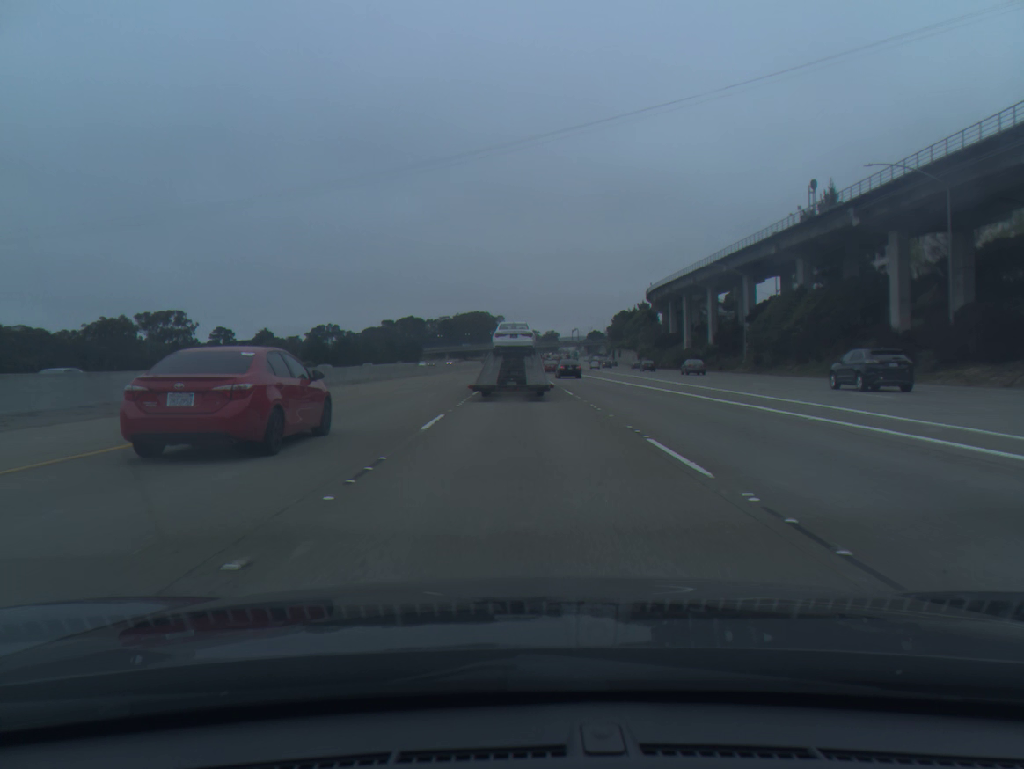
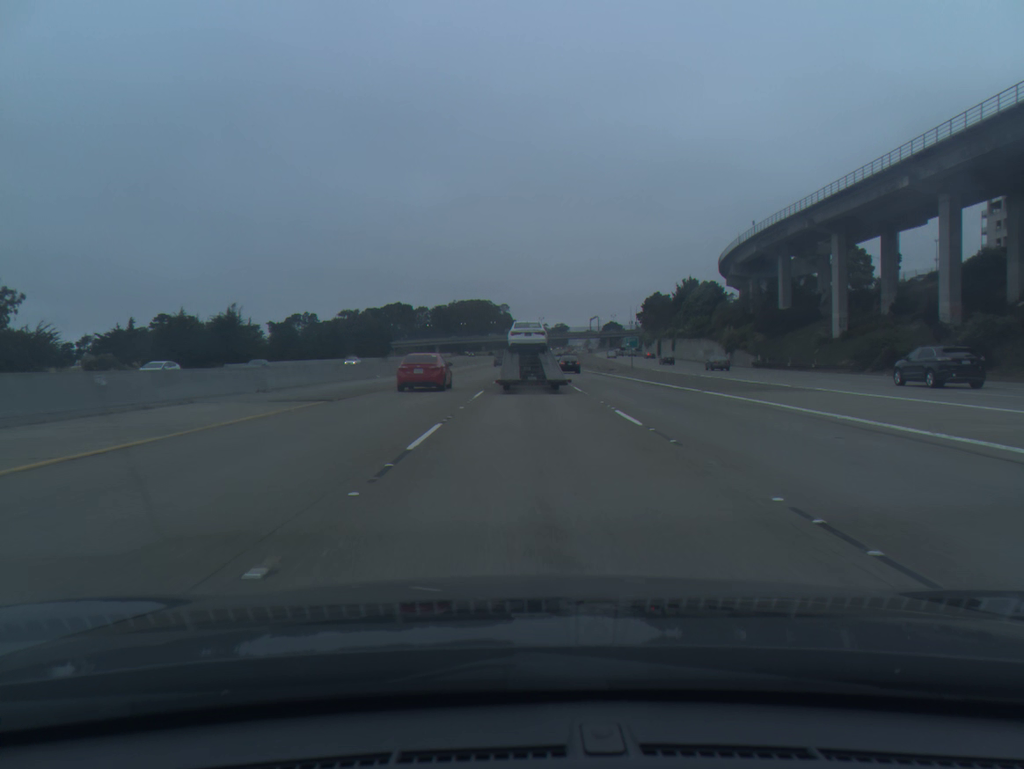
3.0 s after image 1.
(-0.3, +72.4) m; -1°
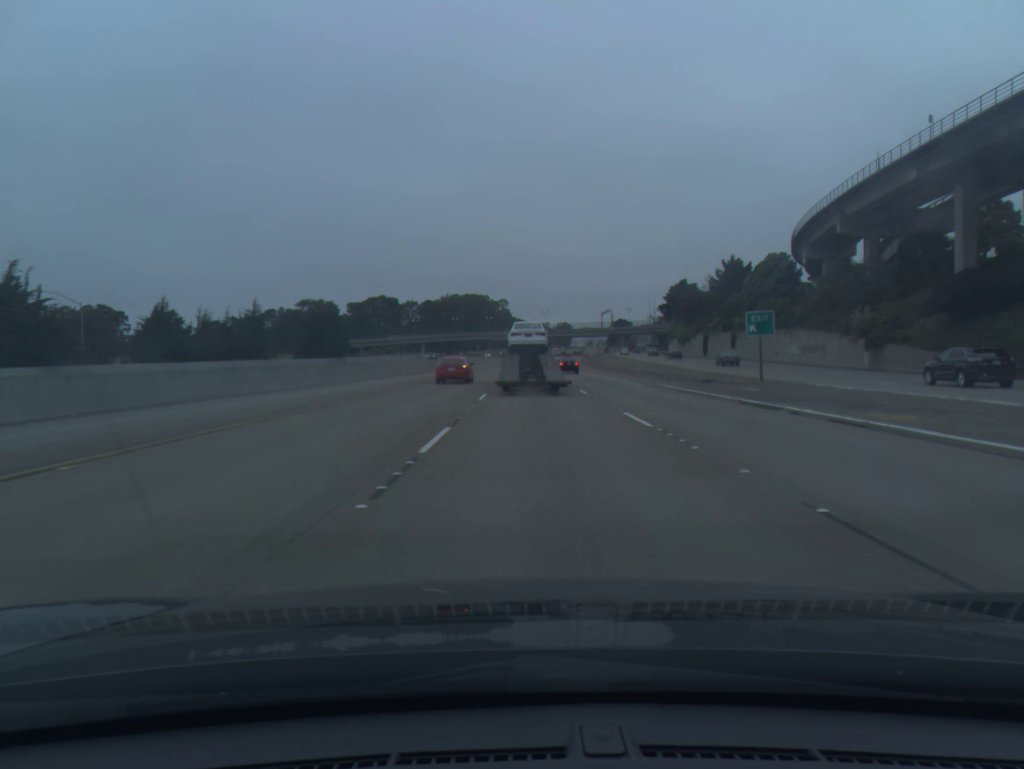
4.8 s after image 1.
(+0.1, +44.1) m; 0°
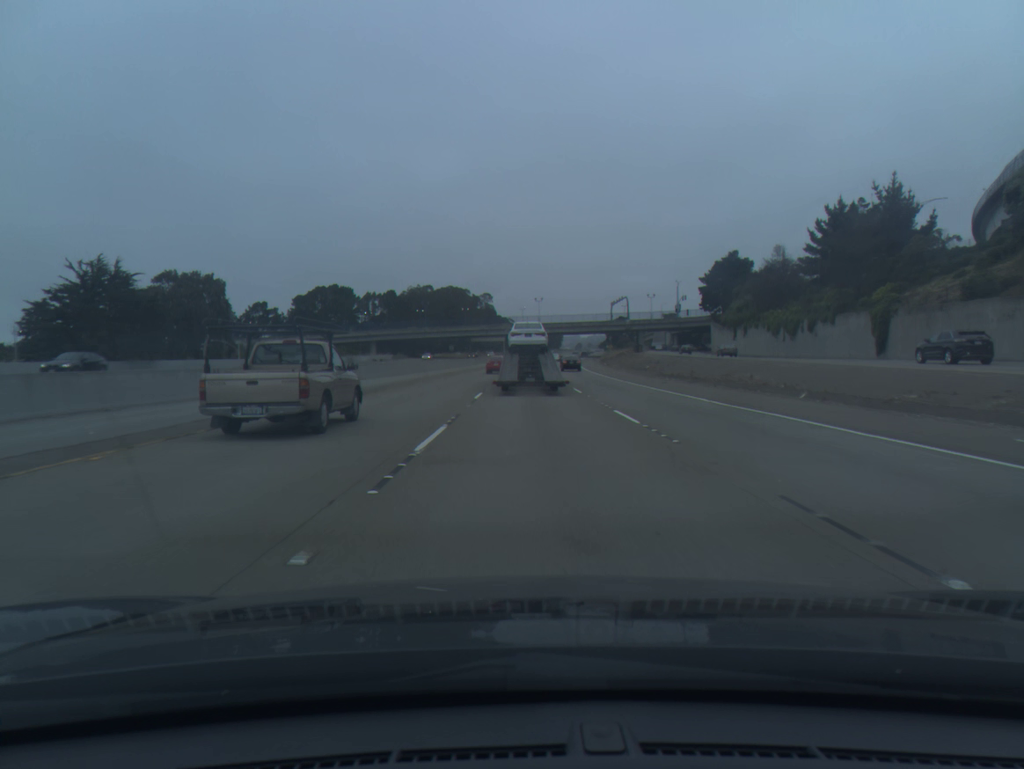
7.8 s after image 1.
(+0.4, +71.8) m; +1°
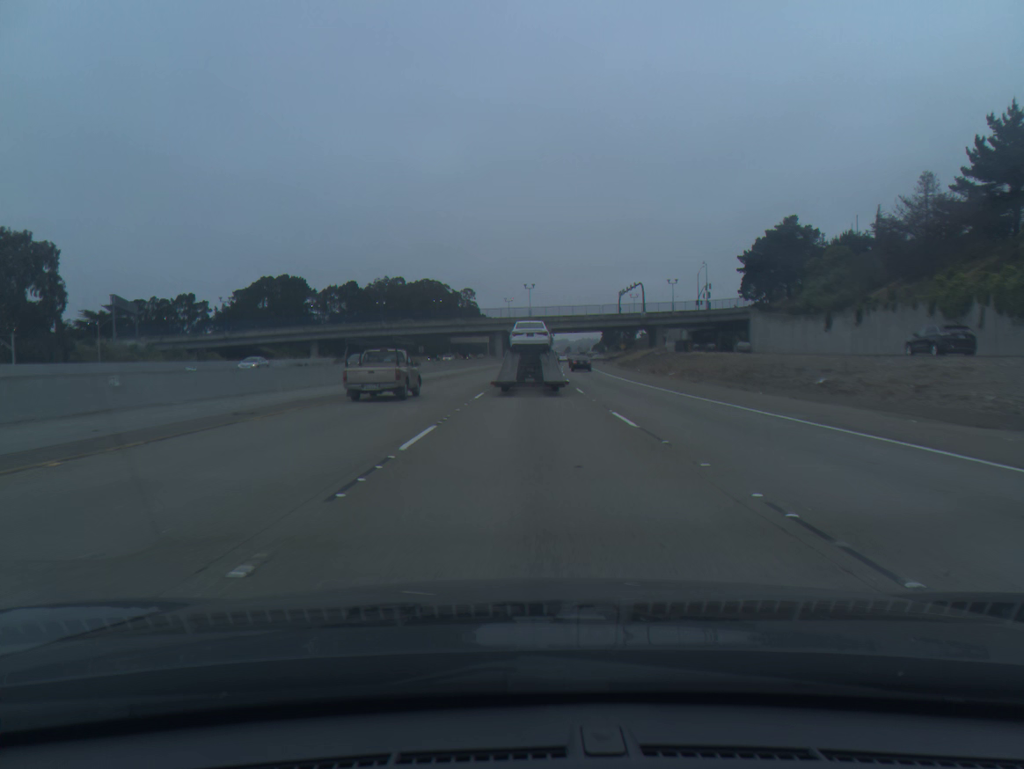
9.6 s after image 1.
(+0.4, +43.7) m; +1°
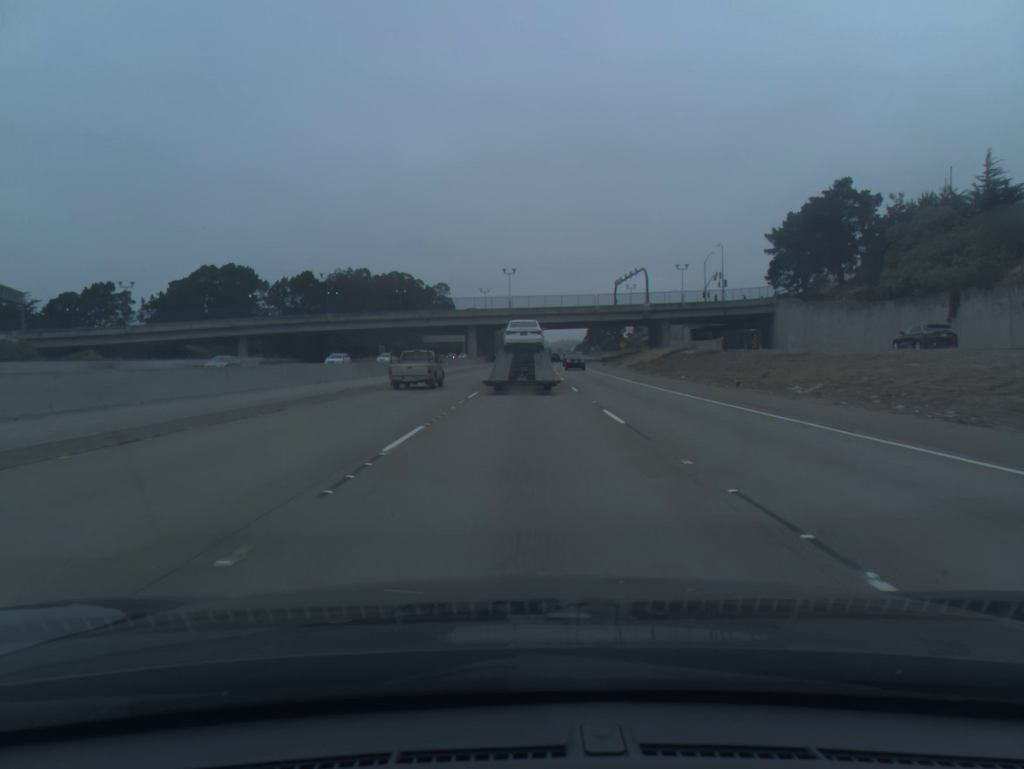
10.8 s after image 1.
(+0.3, +28.8) m; +1°
